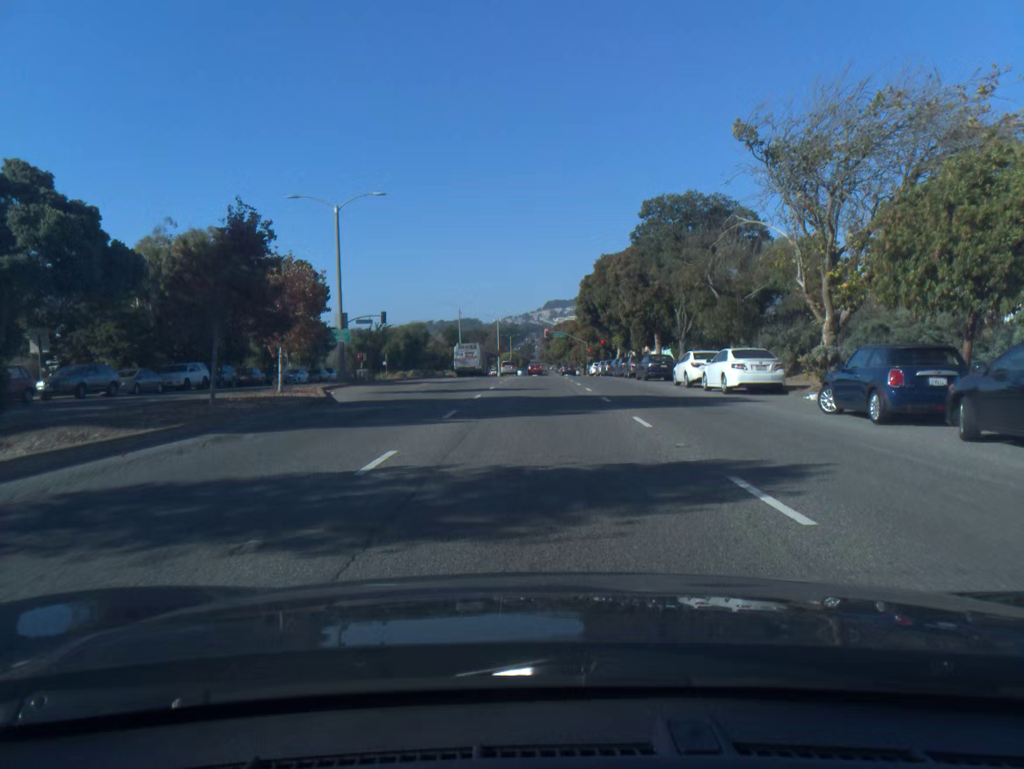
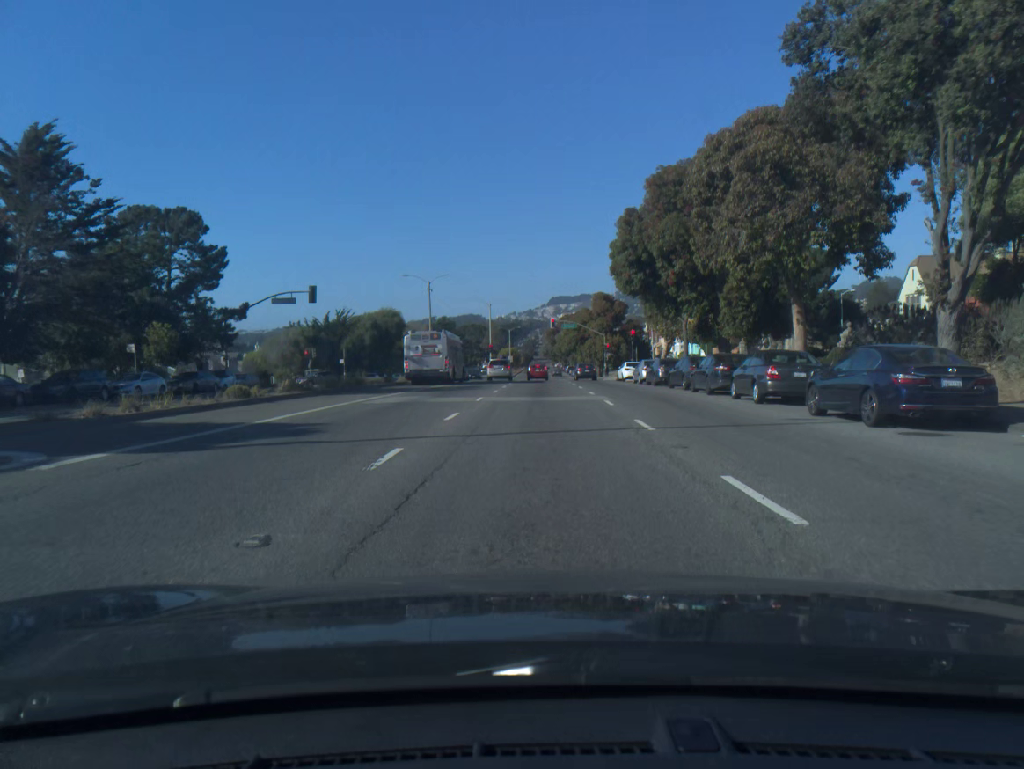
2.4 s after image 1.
(-0.1, +29.2) m; 0°
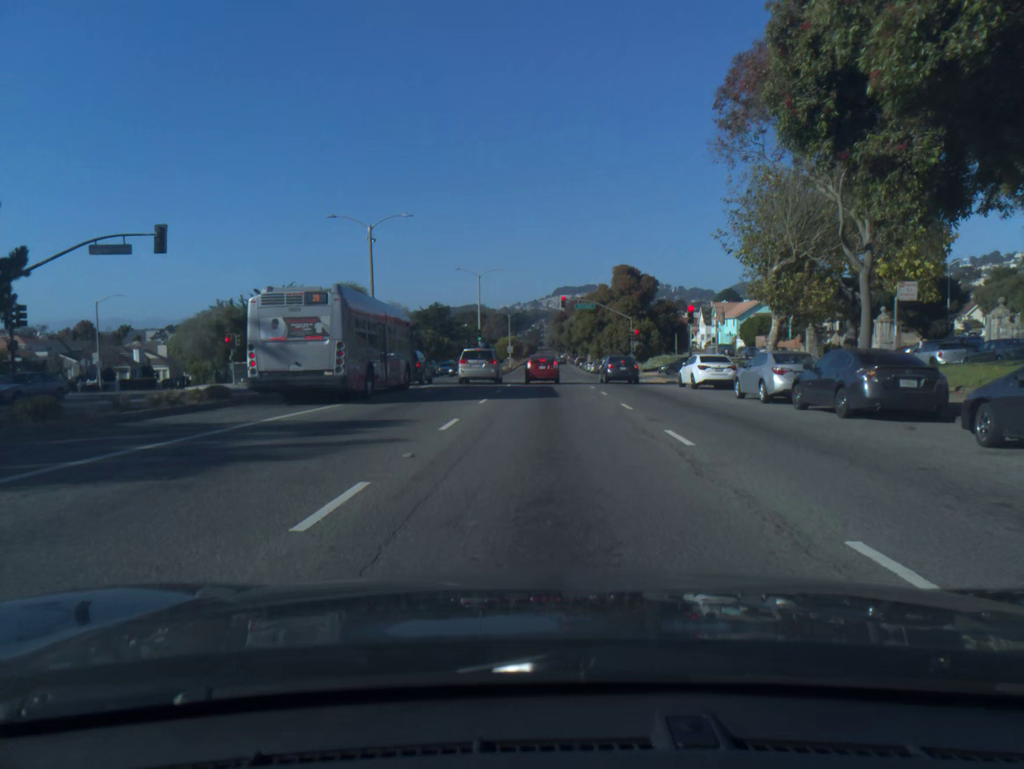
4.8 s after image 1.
(-0.1, +24.9) m; 0°
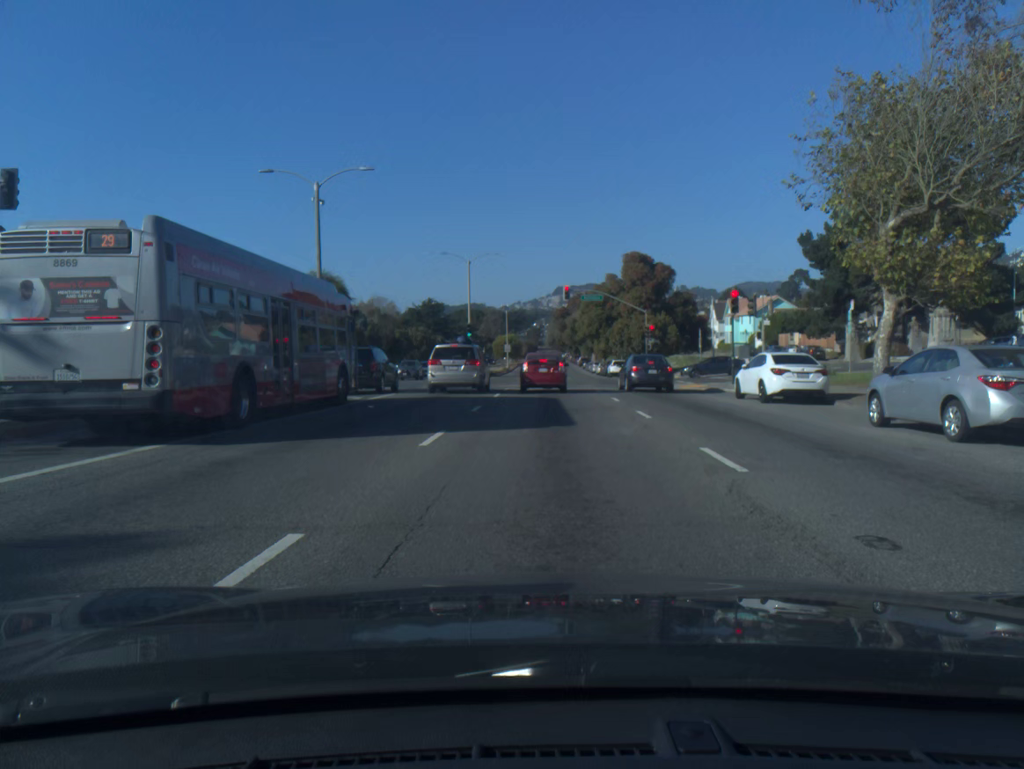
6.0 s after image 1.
(0.0, +9.8) m; 0°
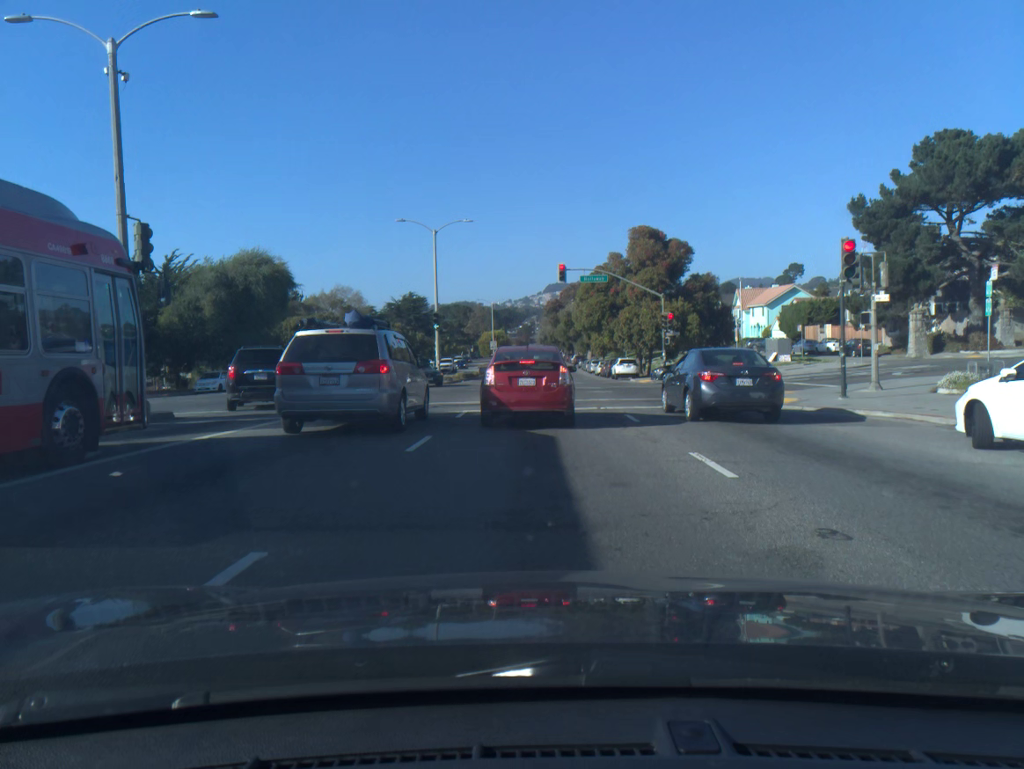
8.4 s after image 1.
(+0.2, +14.6) m; 0°
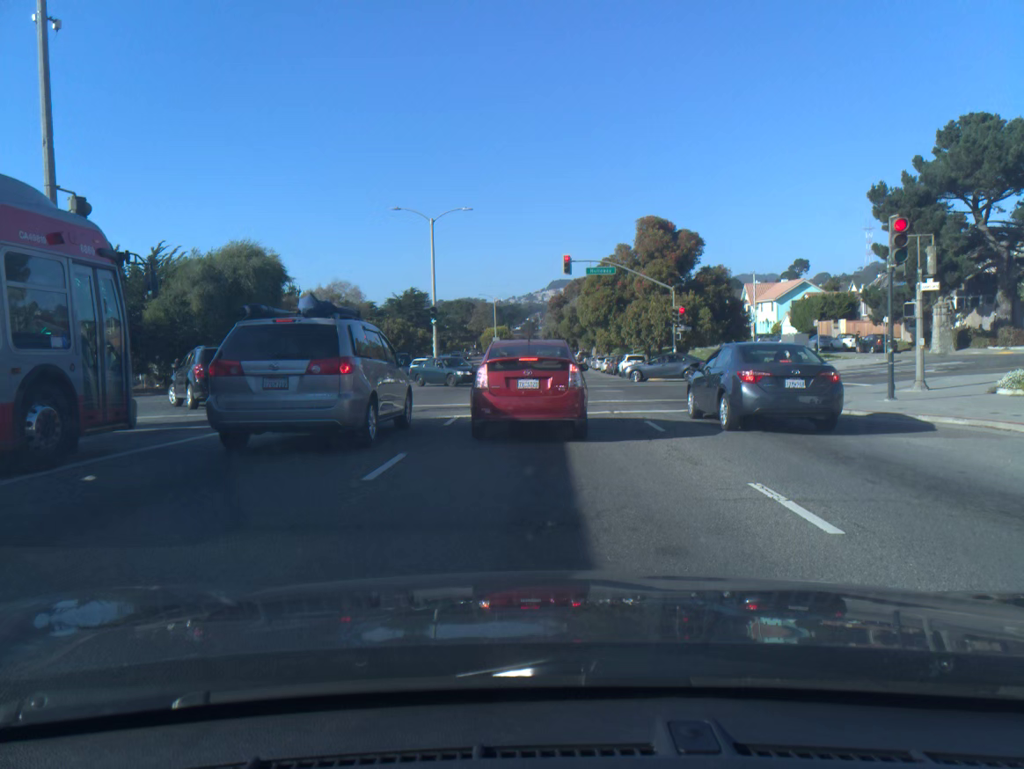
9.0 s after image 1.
(0.0, +2.7) m; -1°
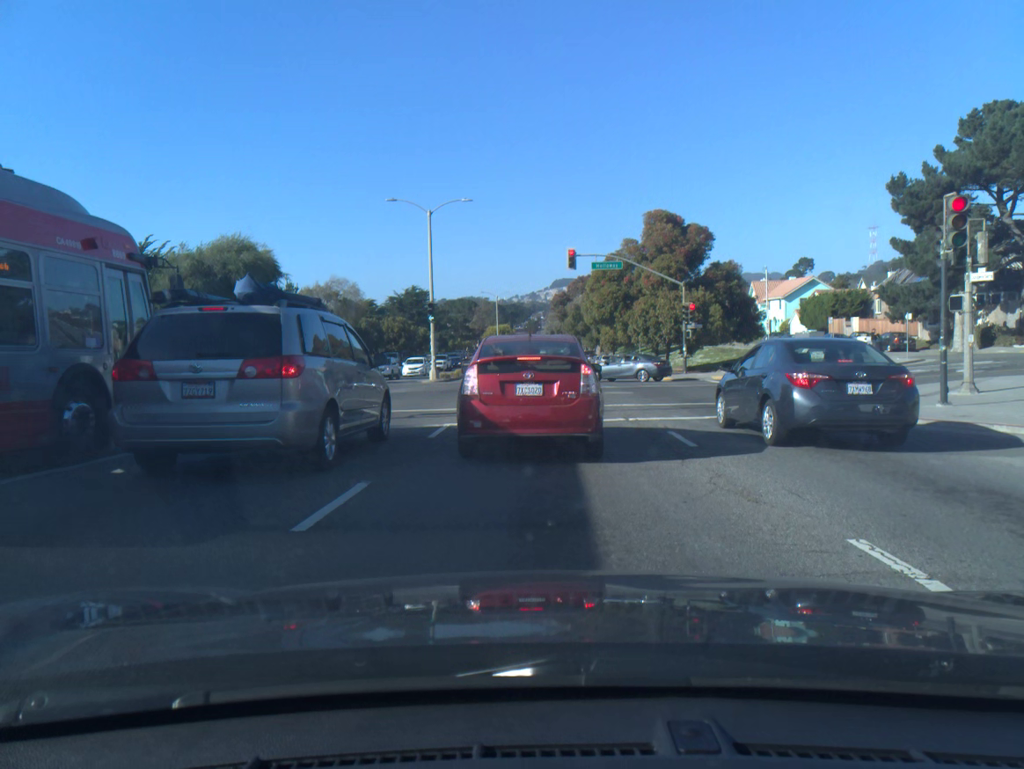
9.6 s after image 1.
(0.0, +2.3) m; 0°
